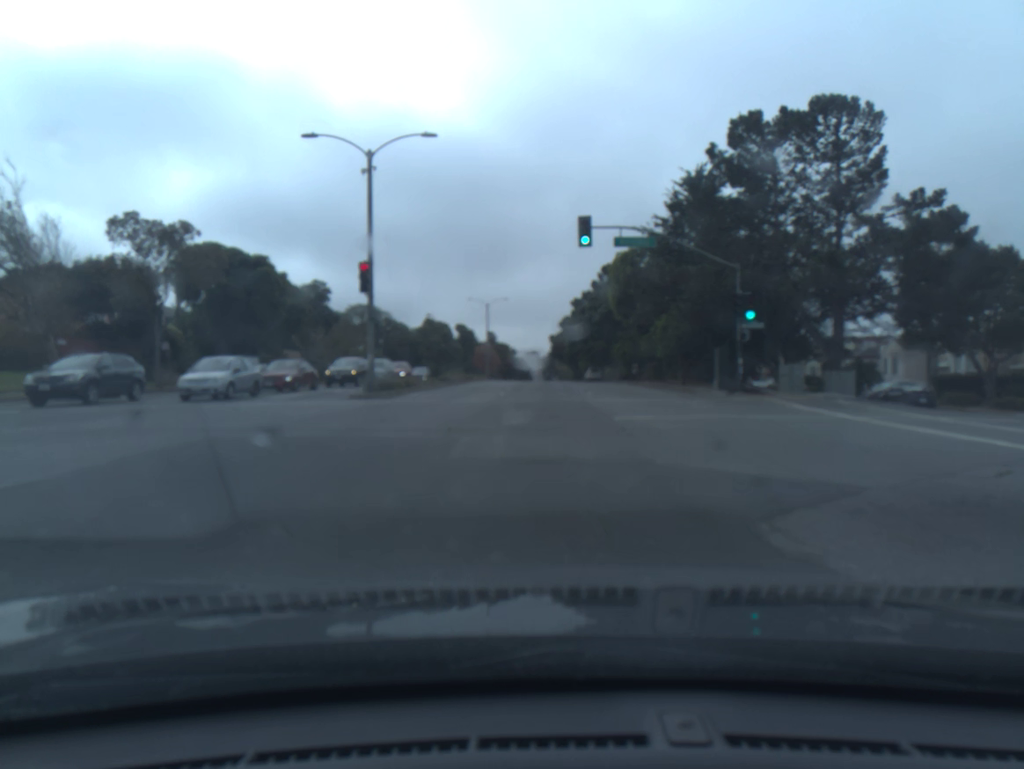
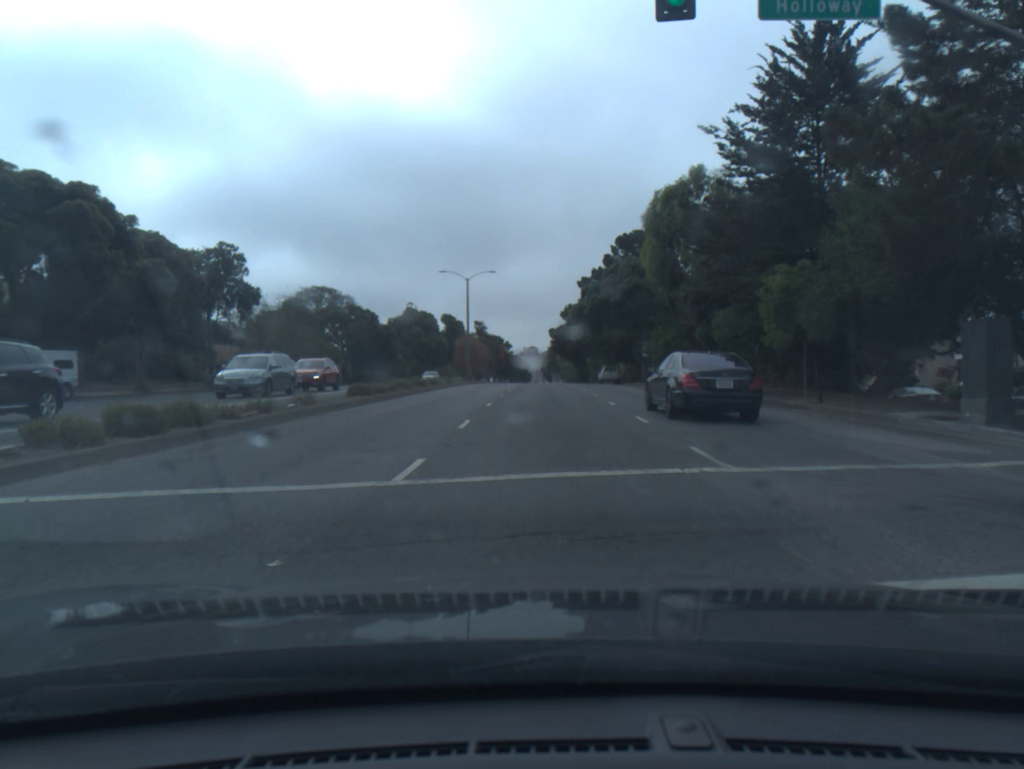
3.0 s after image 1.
(+0.1, +21.9) m; 0°
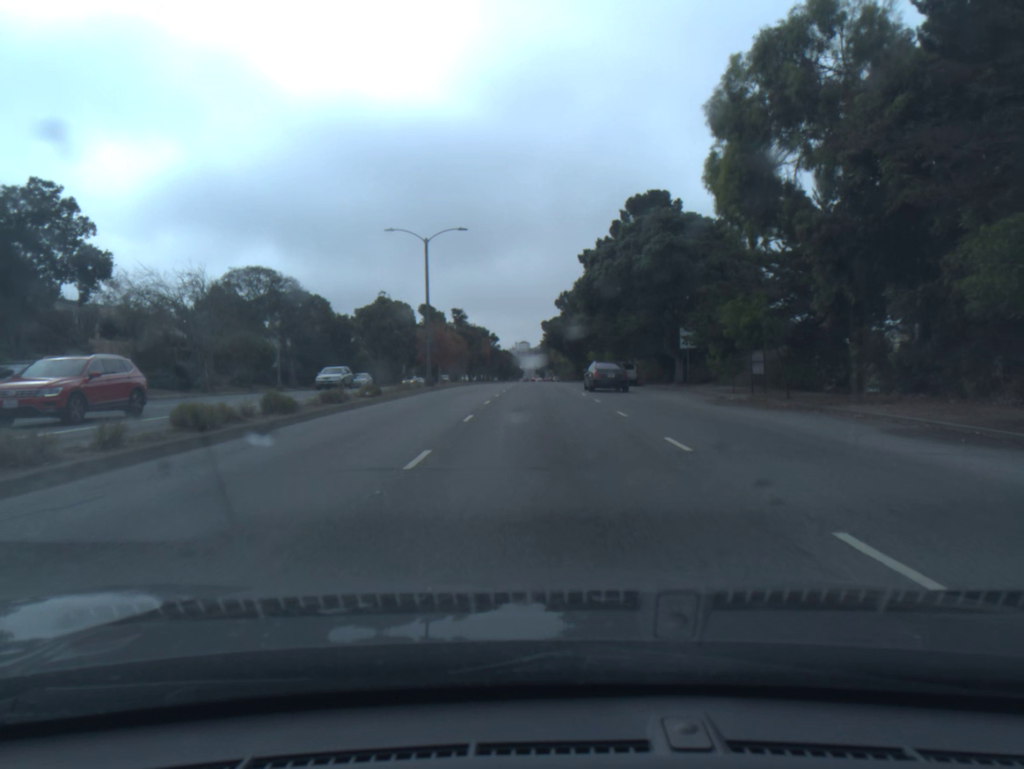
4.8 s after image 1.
(+0.1, +19.1) m; +1°
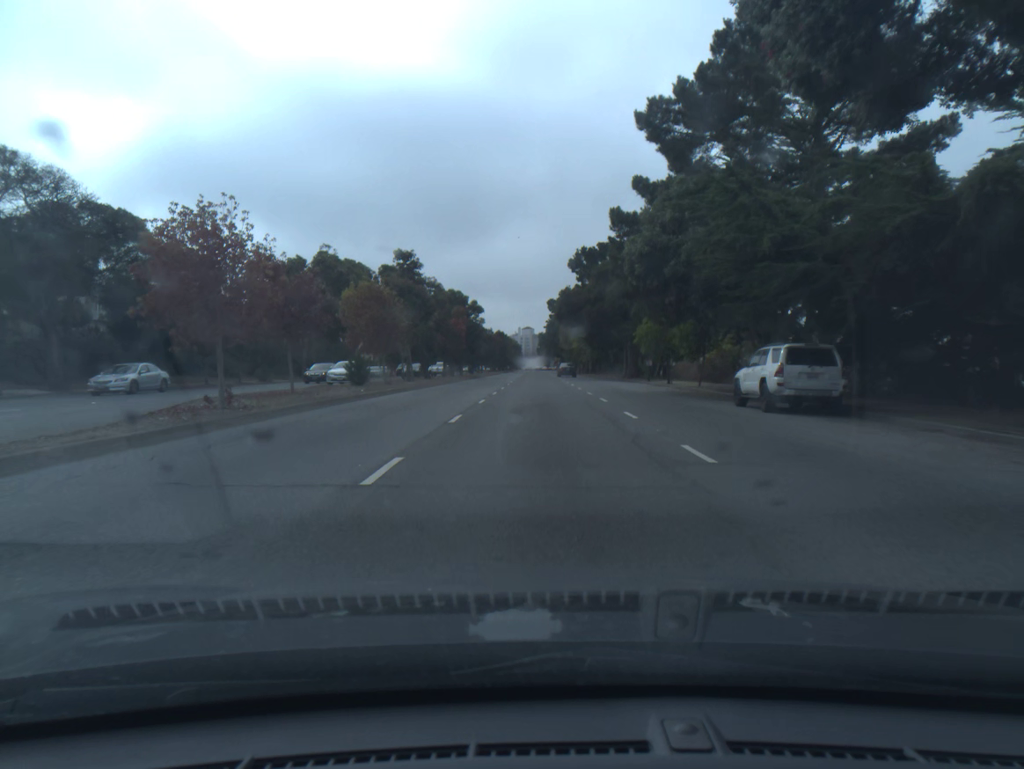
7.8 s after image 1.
(-0.1, +38.3) m; -1°
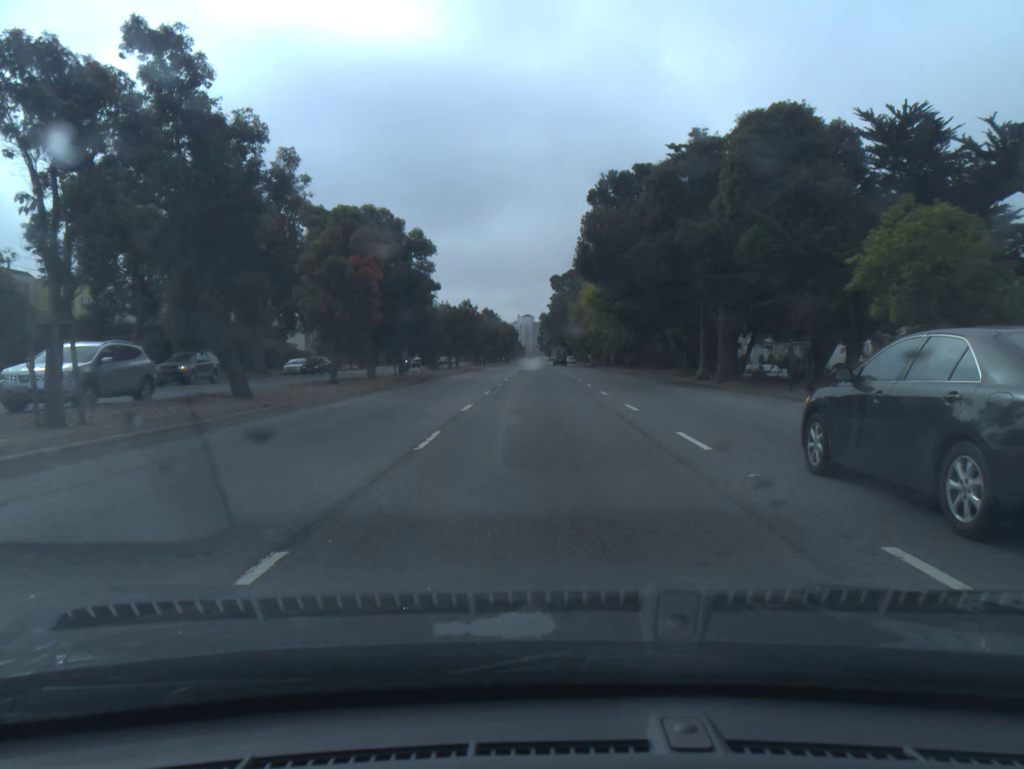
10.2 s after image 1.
(0.0, +34.4) m; 0°
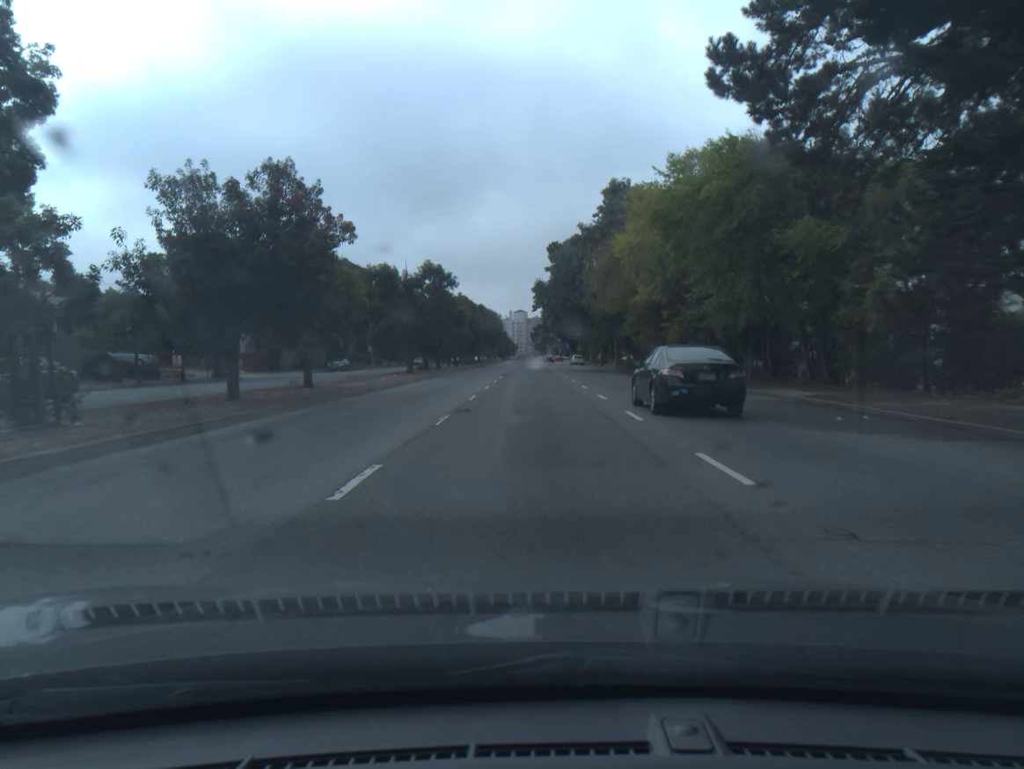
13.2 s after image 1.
(+0.2, +46.2) m; 0°
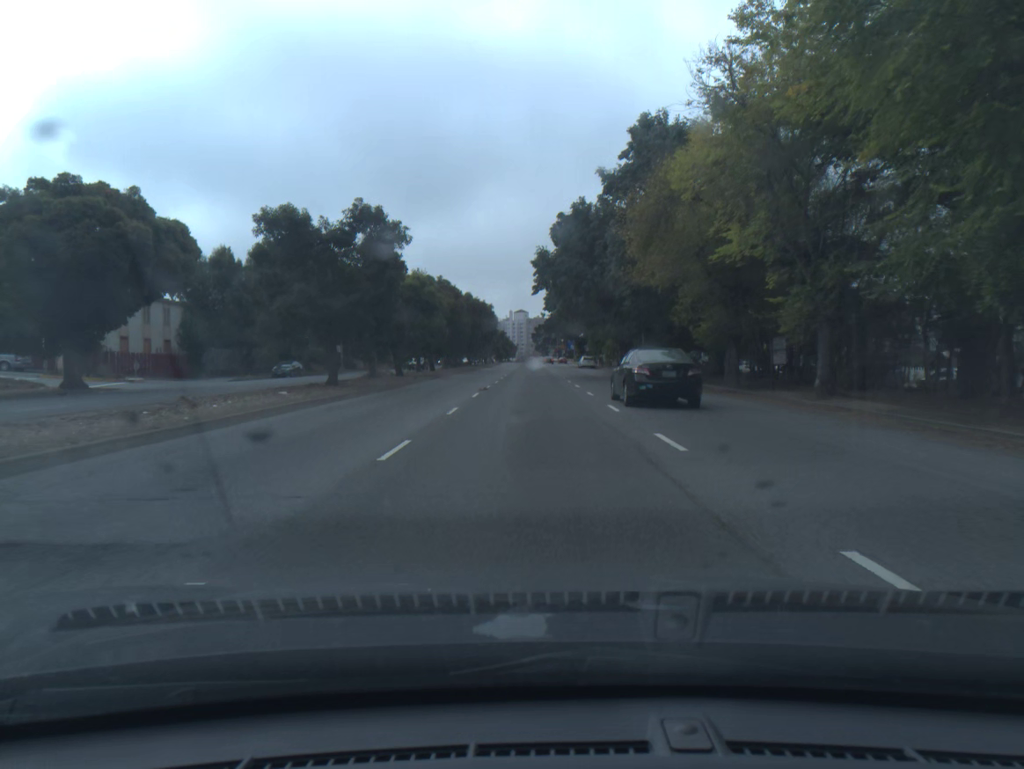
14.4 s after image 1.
(0.0, +19.1) m; 0°
